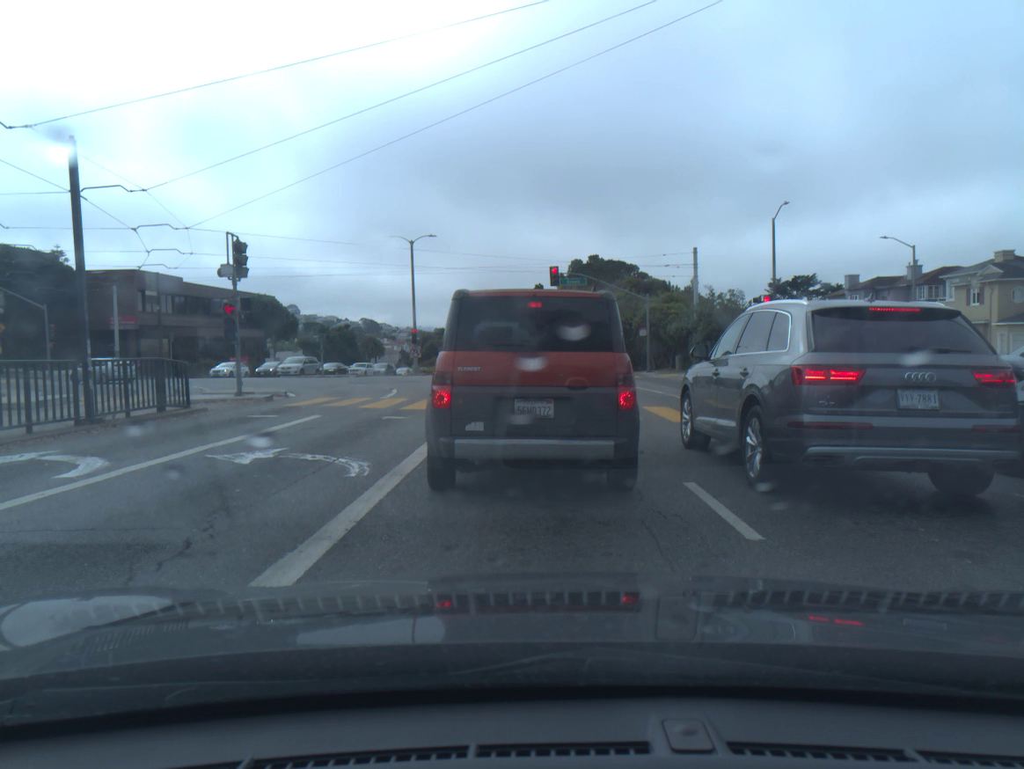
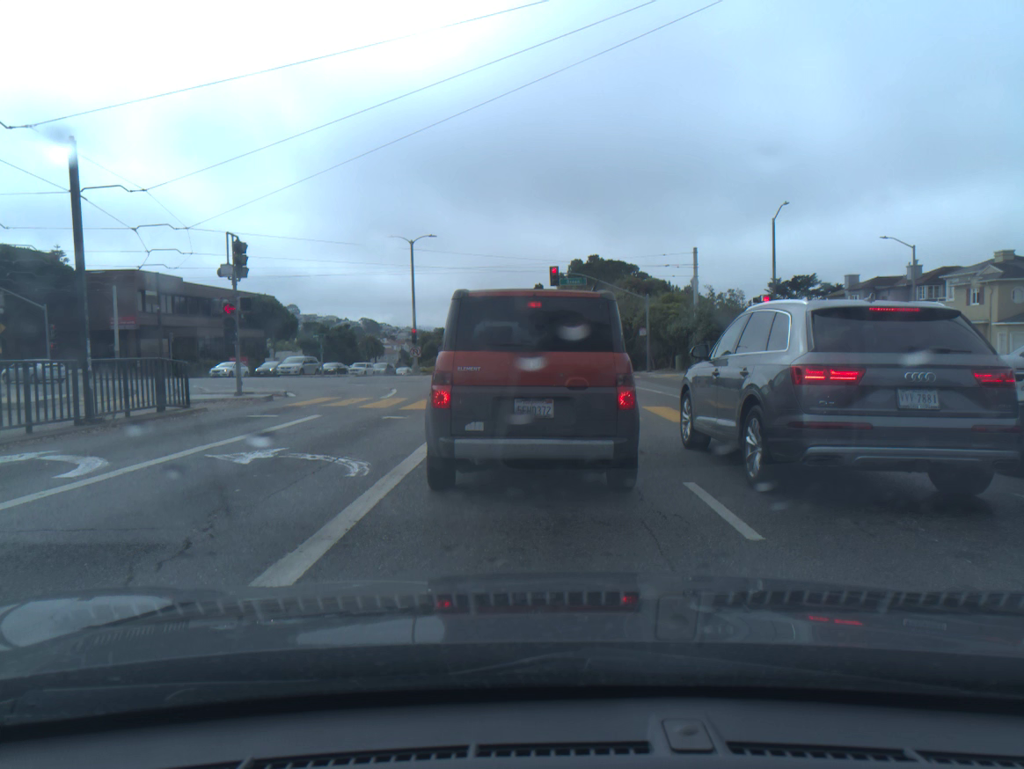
(0.0, 0.0) m; 0°
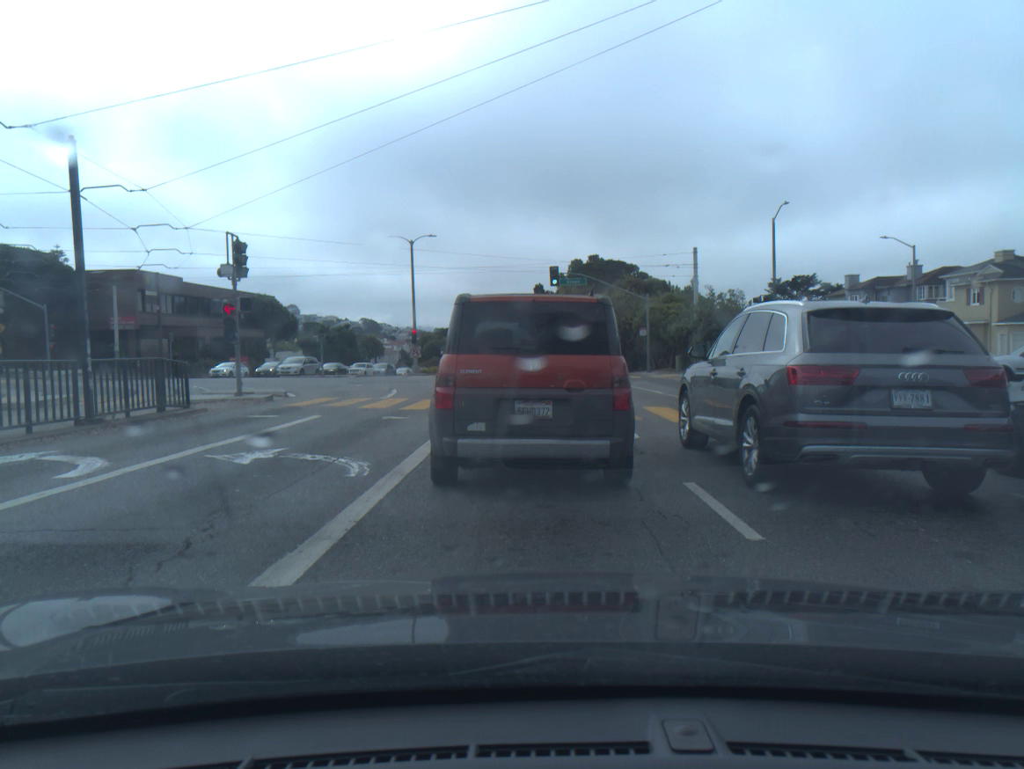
(0.0, 0.0) m; 0°
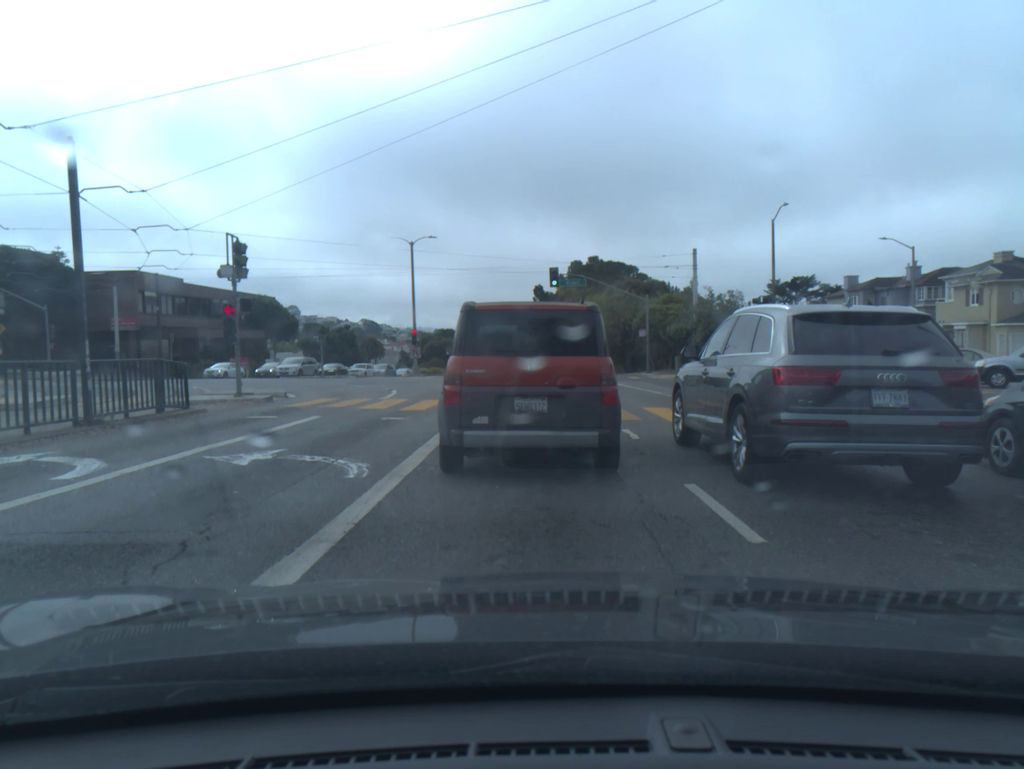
(0.0, +0.1) m; 0°
